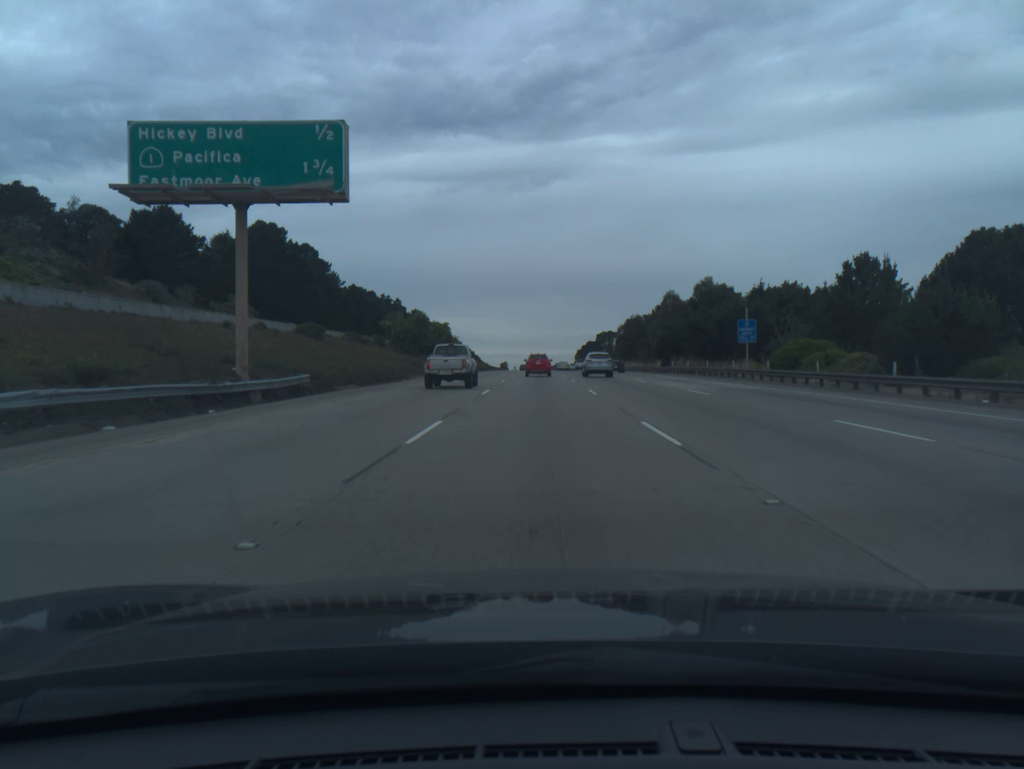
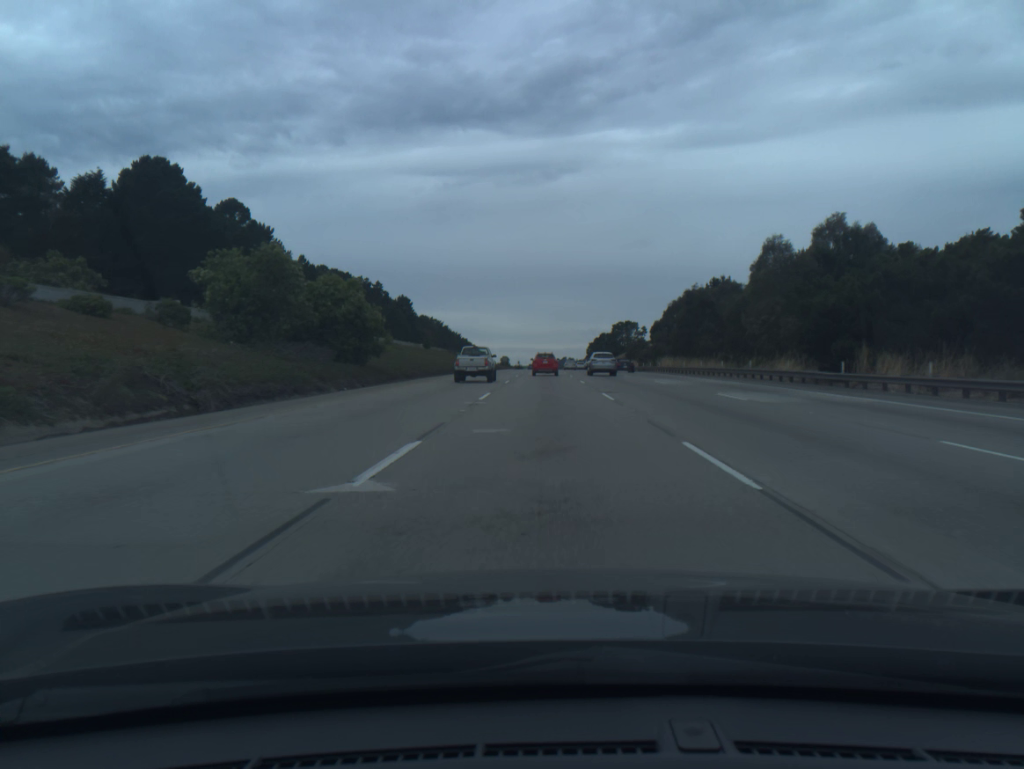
(-0.3, +47.4) m; -1°
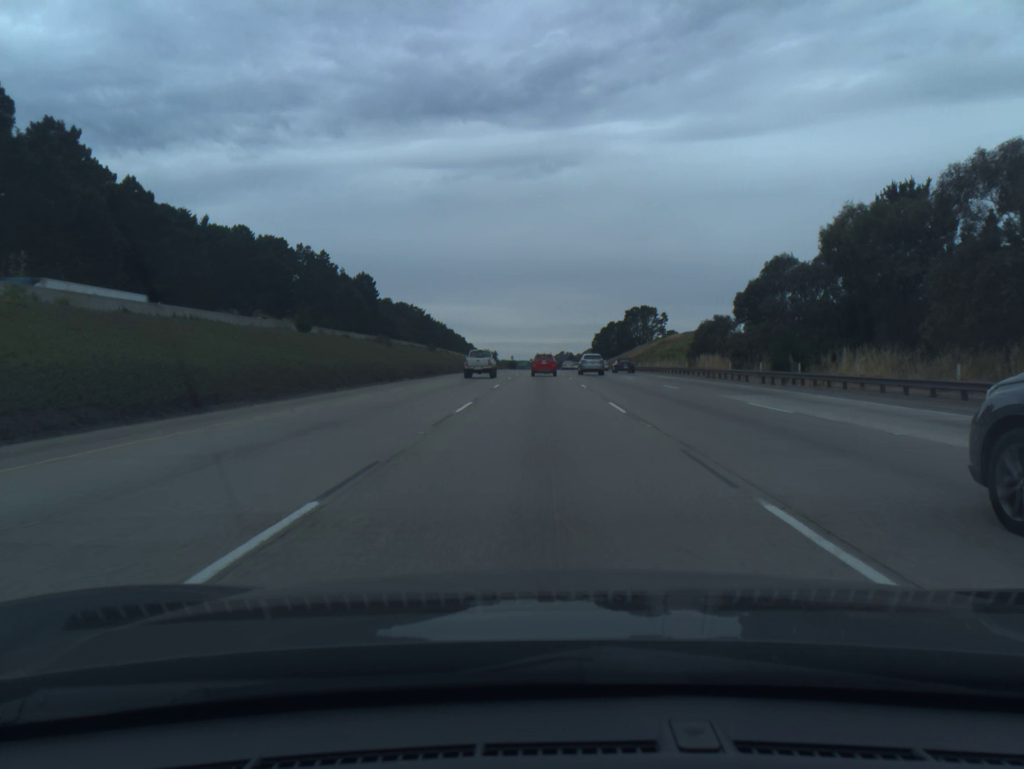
(+0.3, +62.9) m; 0°
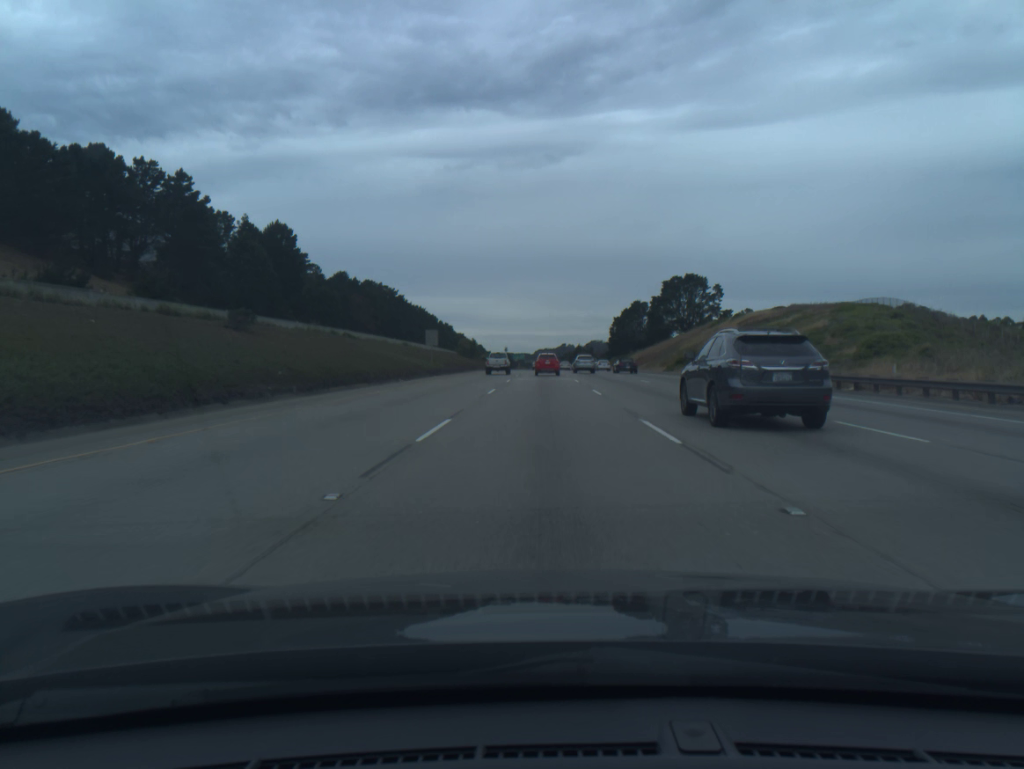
(-0.2, +79.0) m; 0°
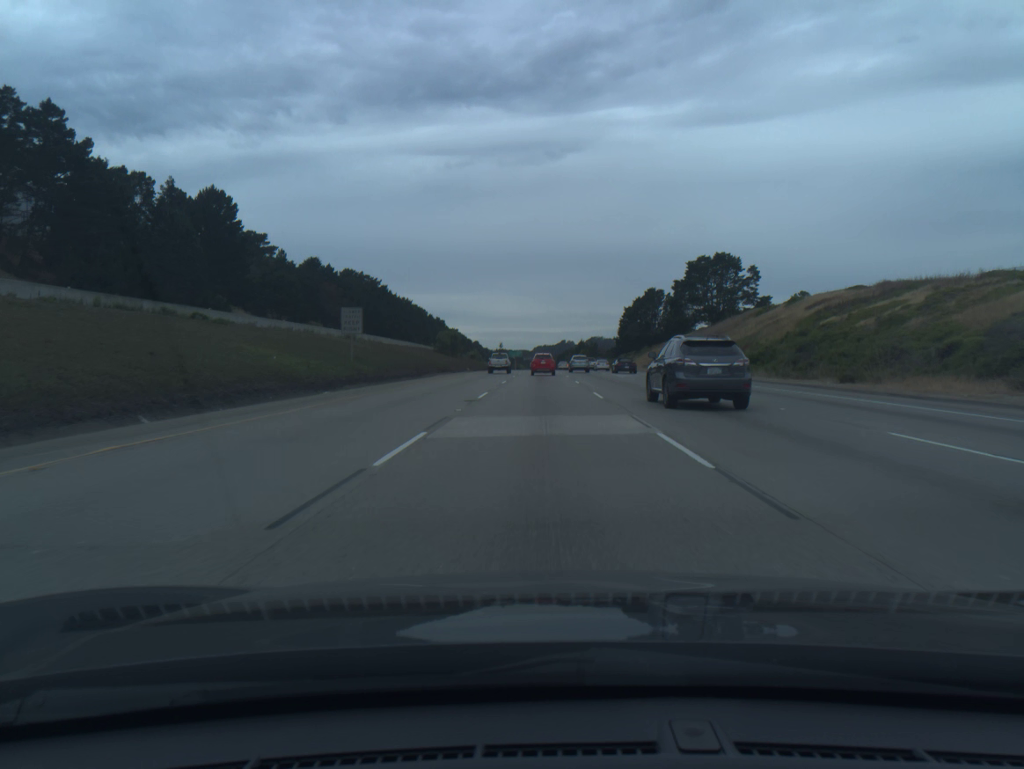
(0.0, +31.8) m; 0°
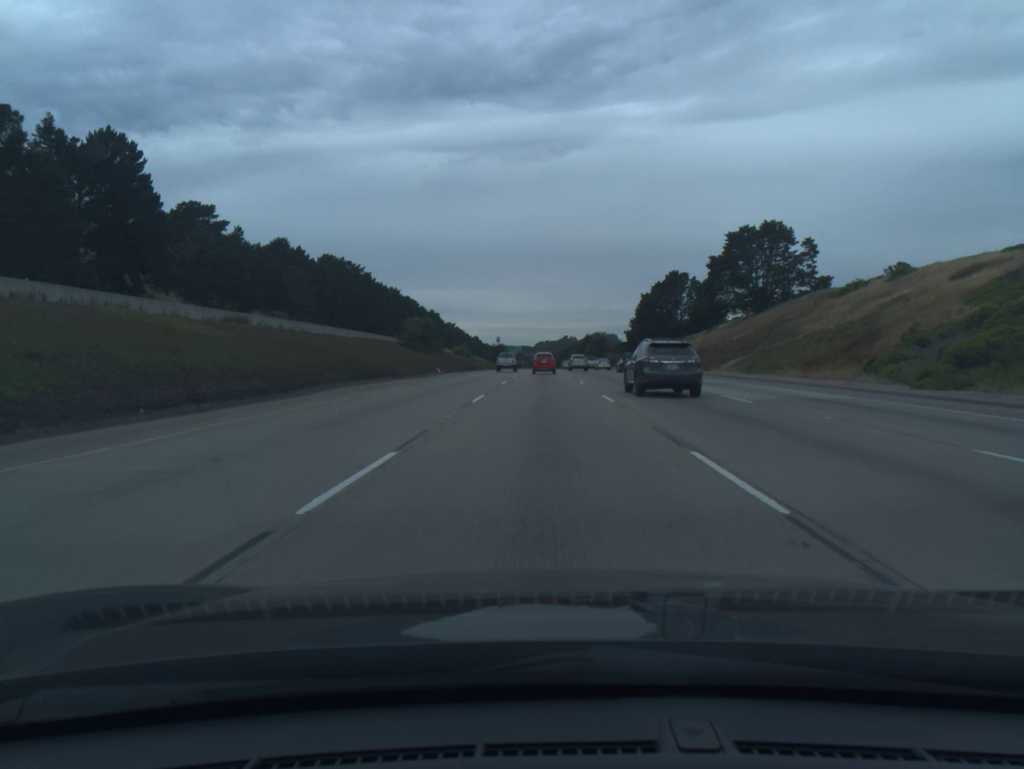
(0.0, +31.9) m; 0°
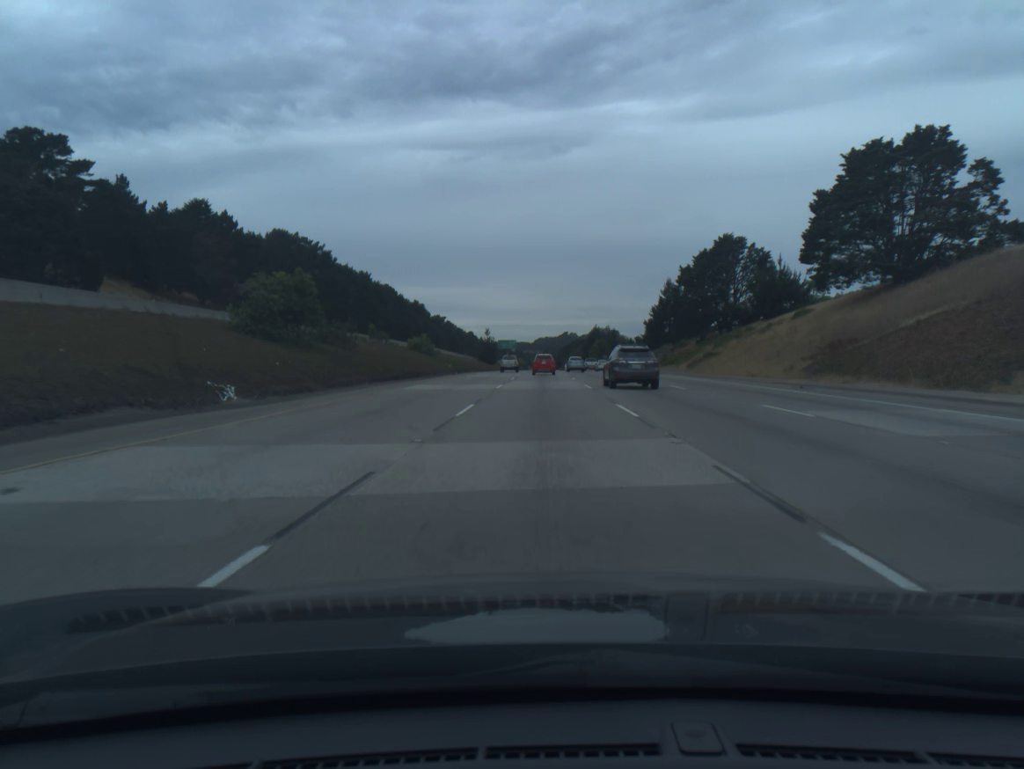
(0.0, +48.3) m; 0°
